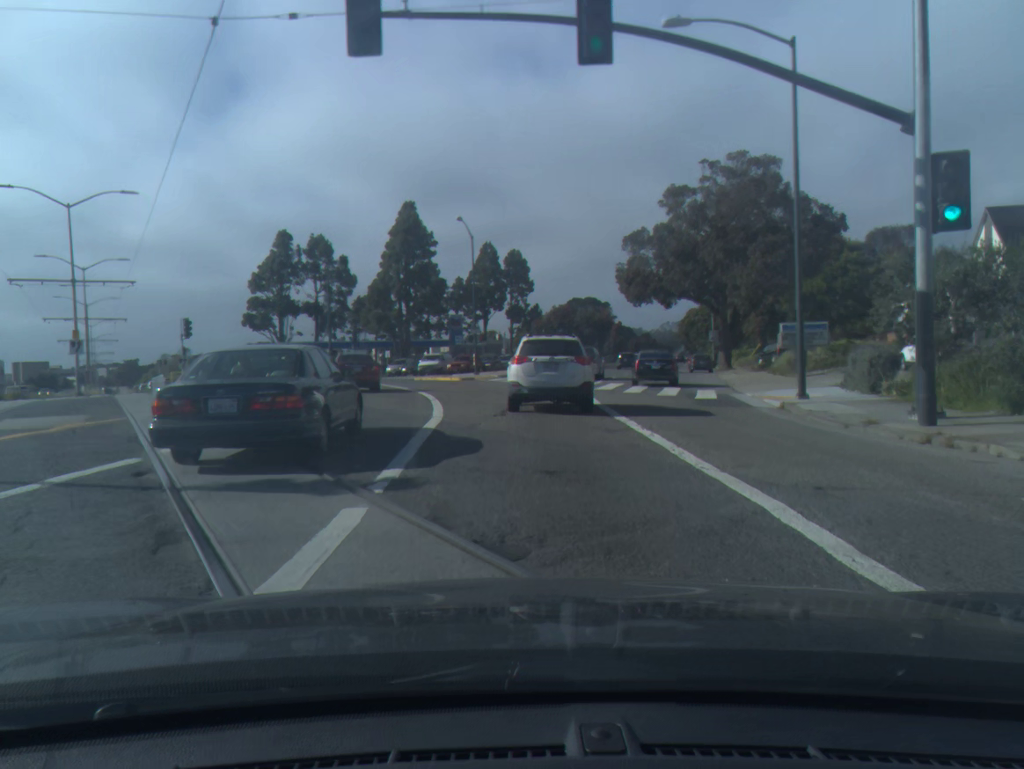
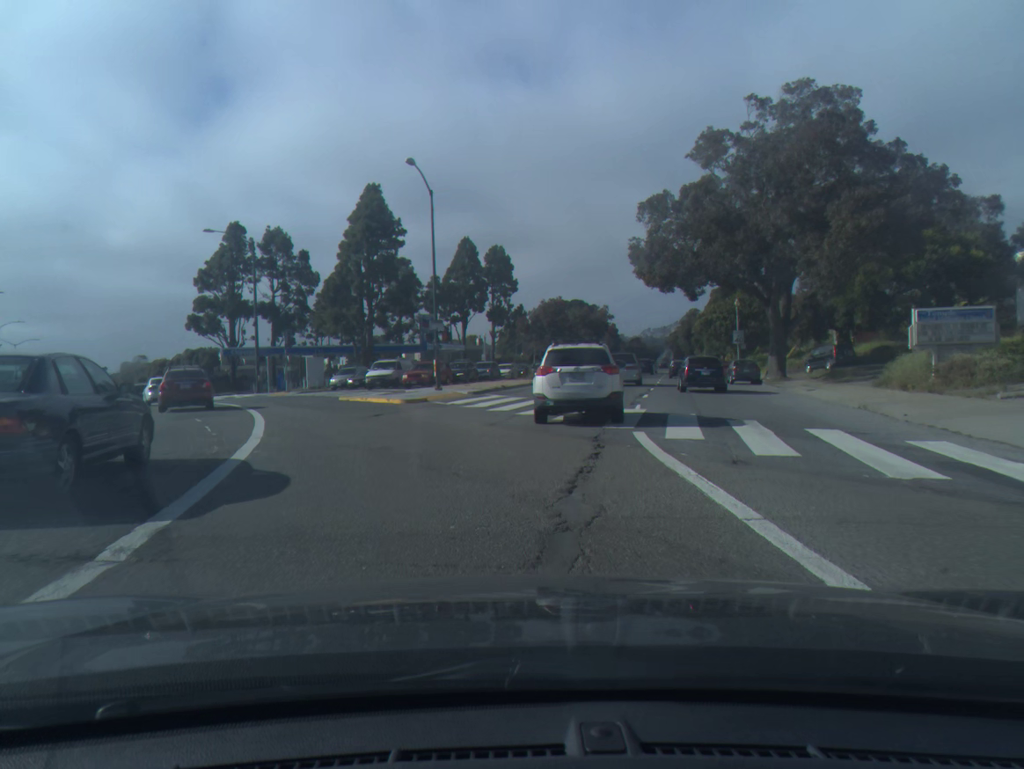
(+0.1, +16.7) m; +1°
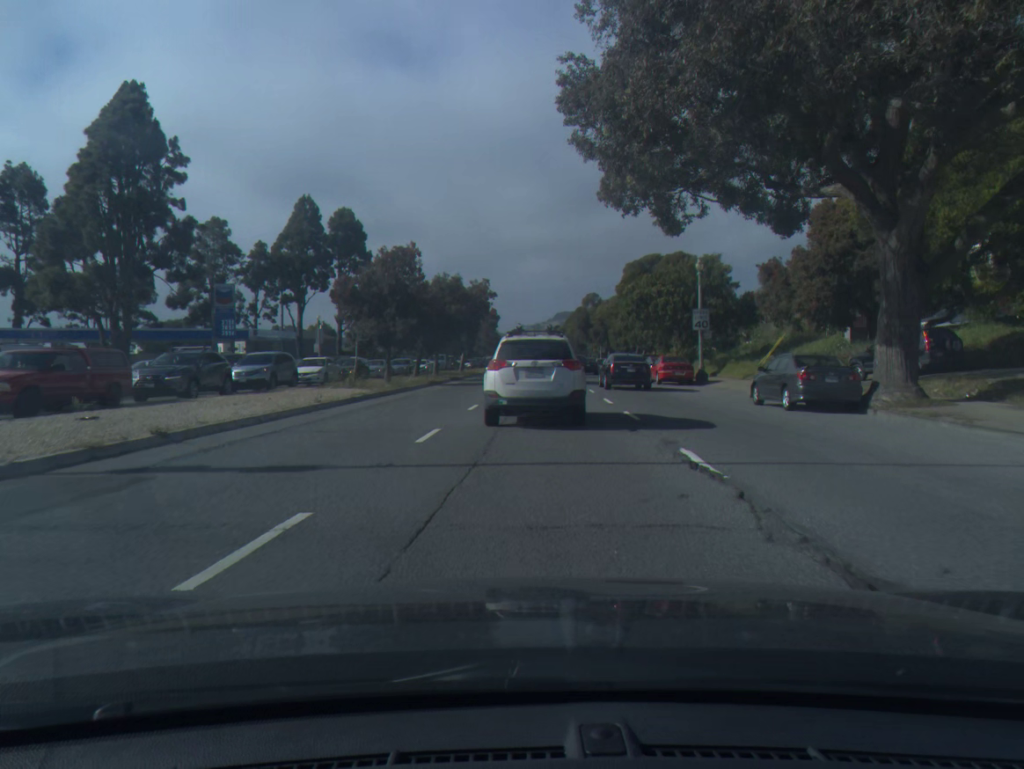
(+2.3, +27.5) m; +9°
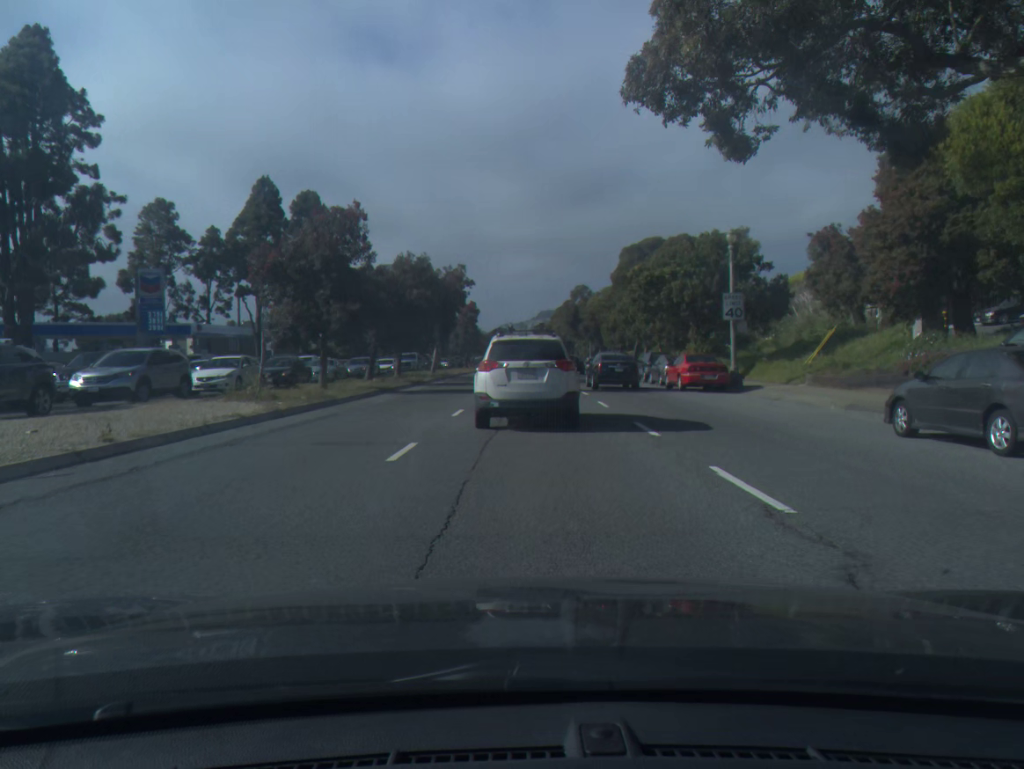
(+0.1, +9.6) m; +1°
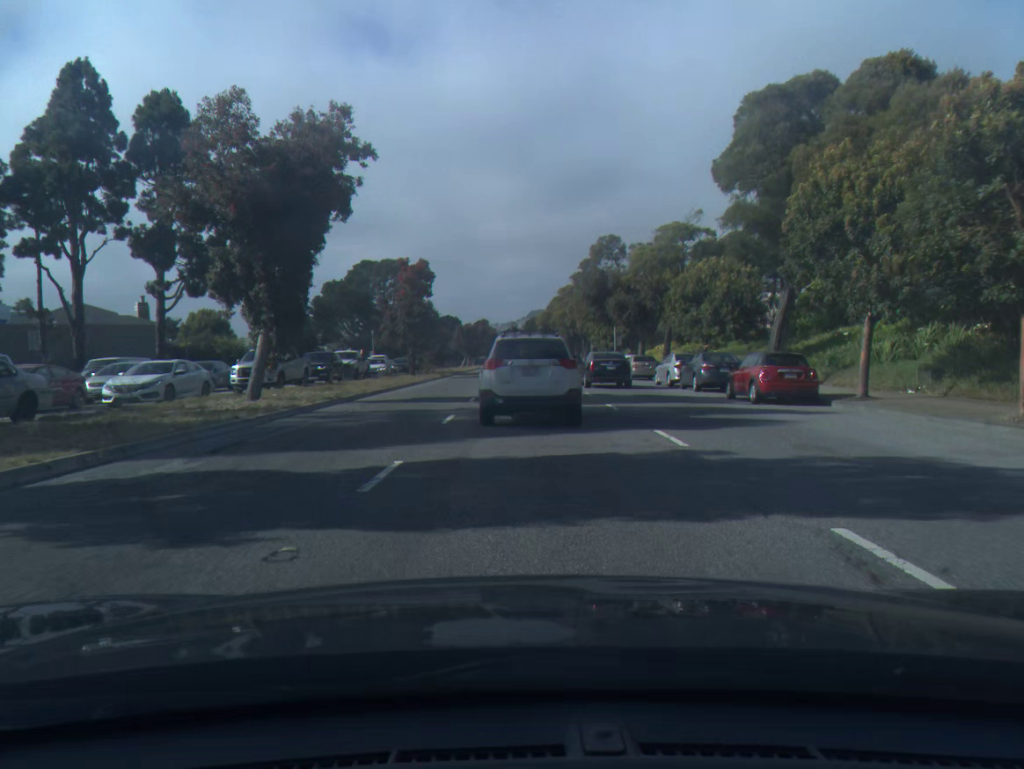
(+0.3, +38.9) m; +1°
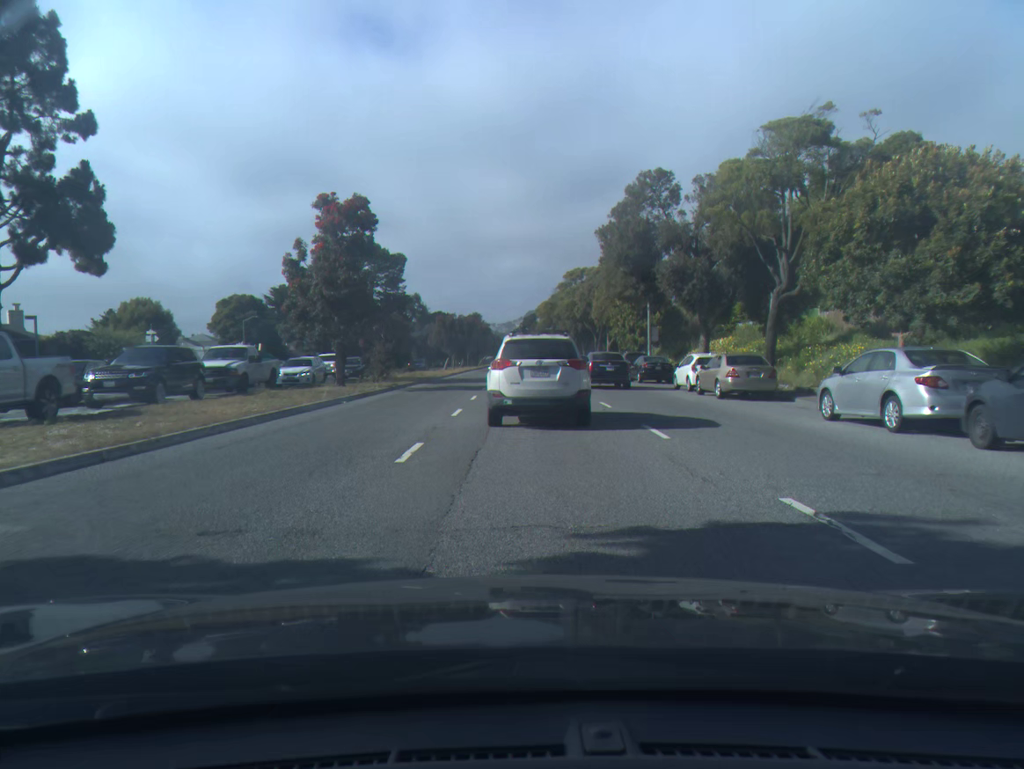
(0.0, +20.3) m; 0°
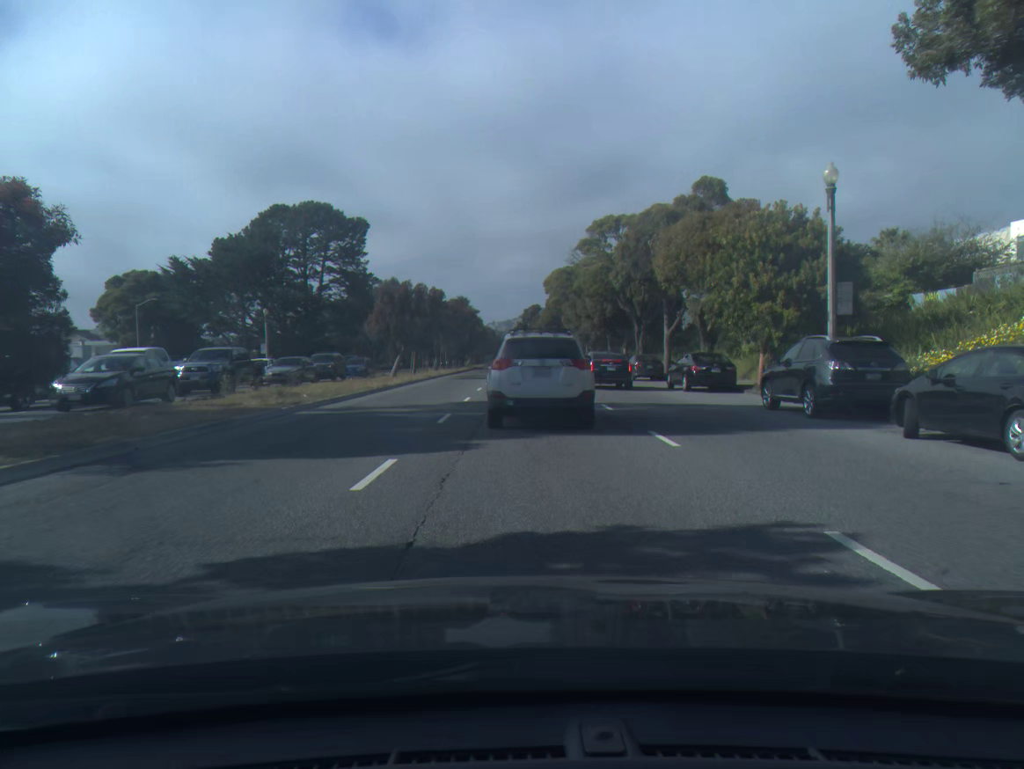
(+0.1, +30.9) m; 0°
